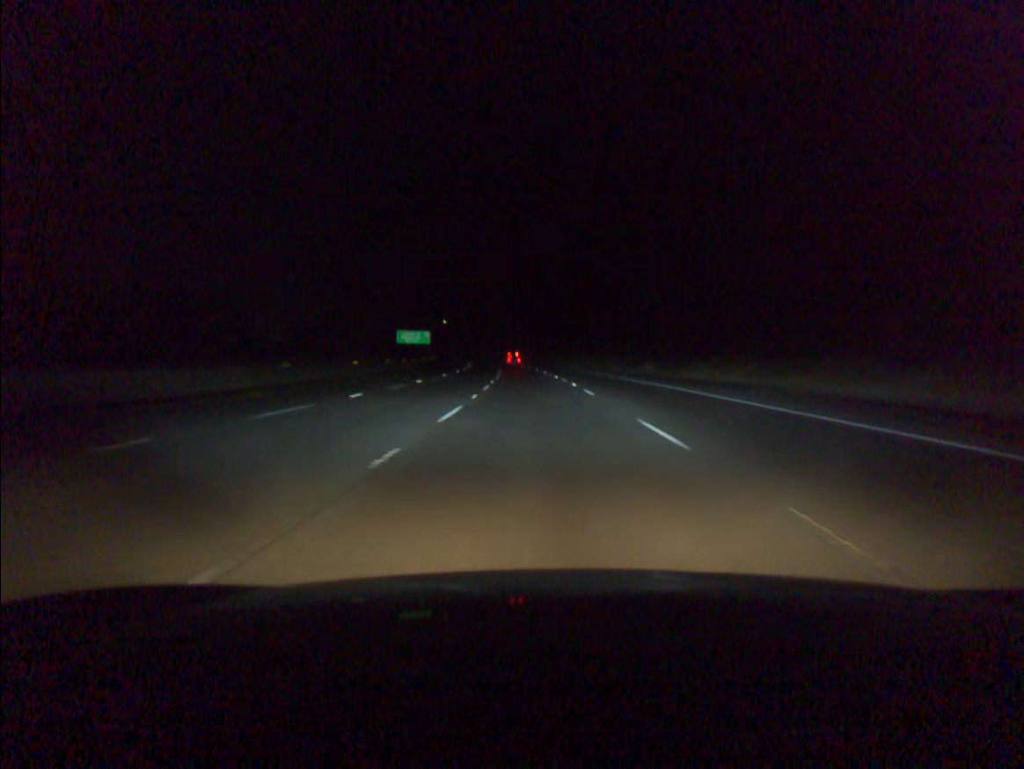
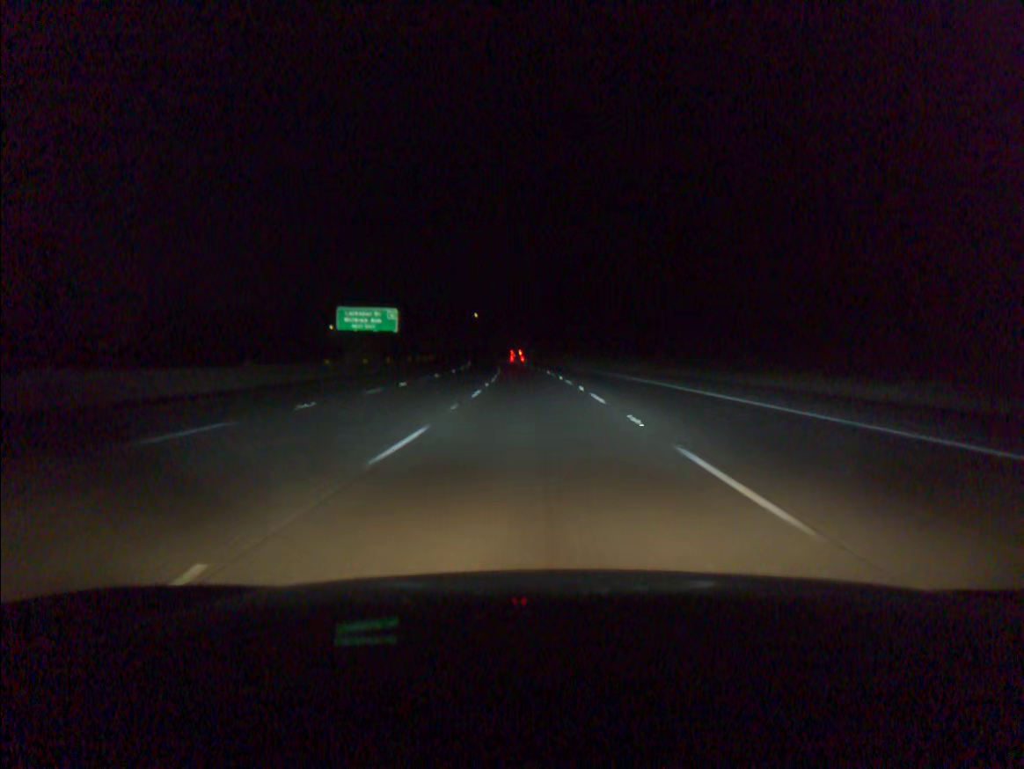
(-2.2, +78.4) m; -3°
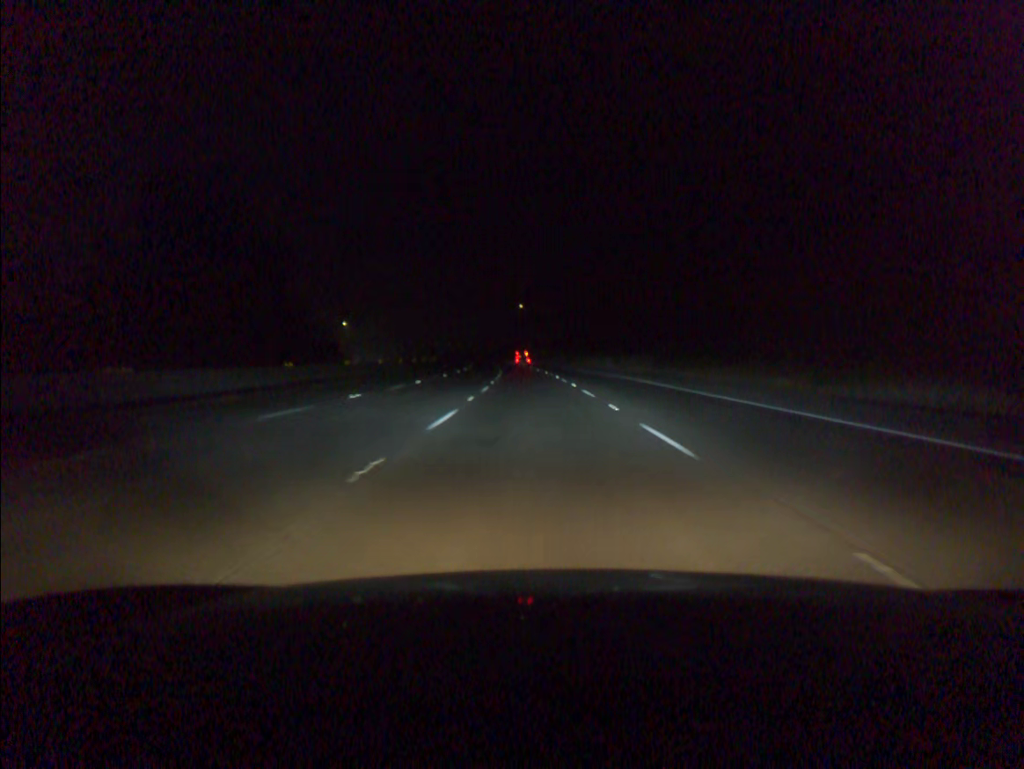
(-3.6, +97.6) m; -4°
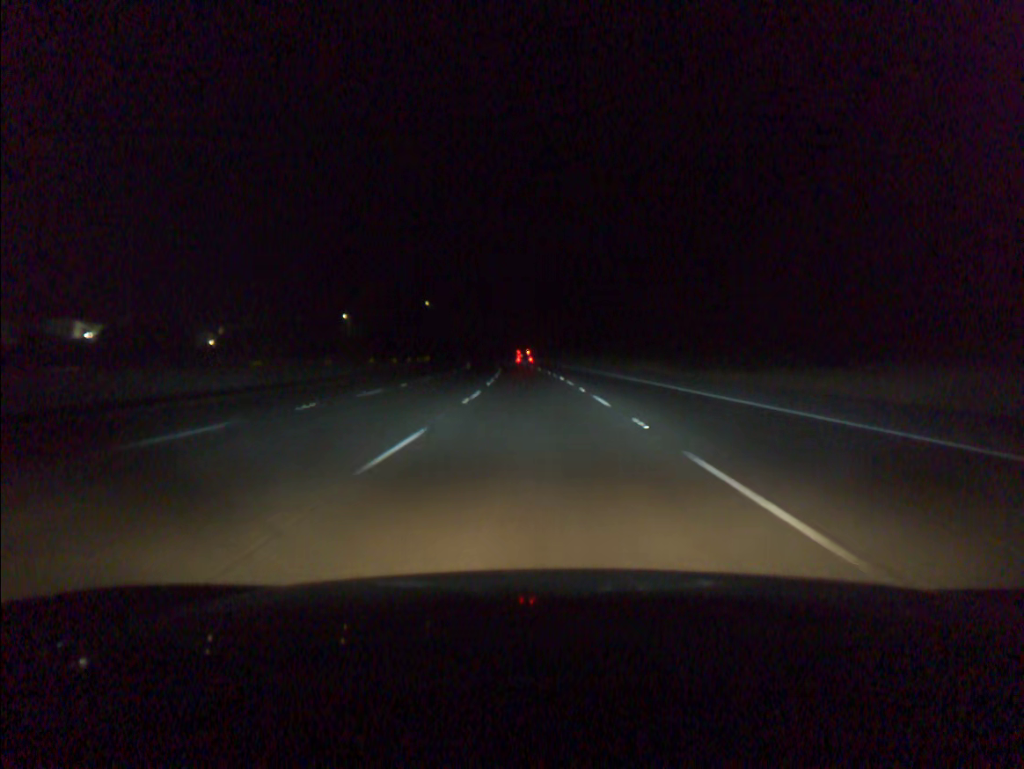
(-2.1, +78.1) m; -3°
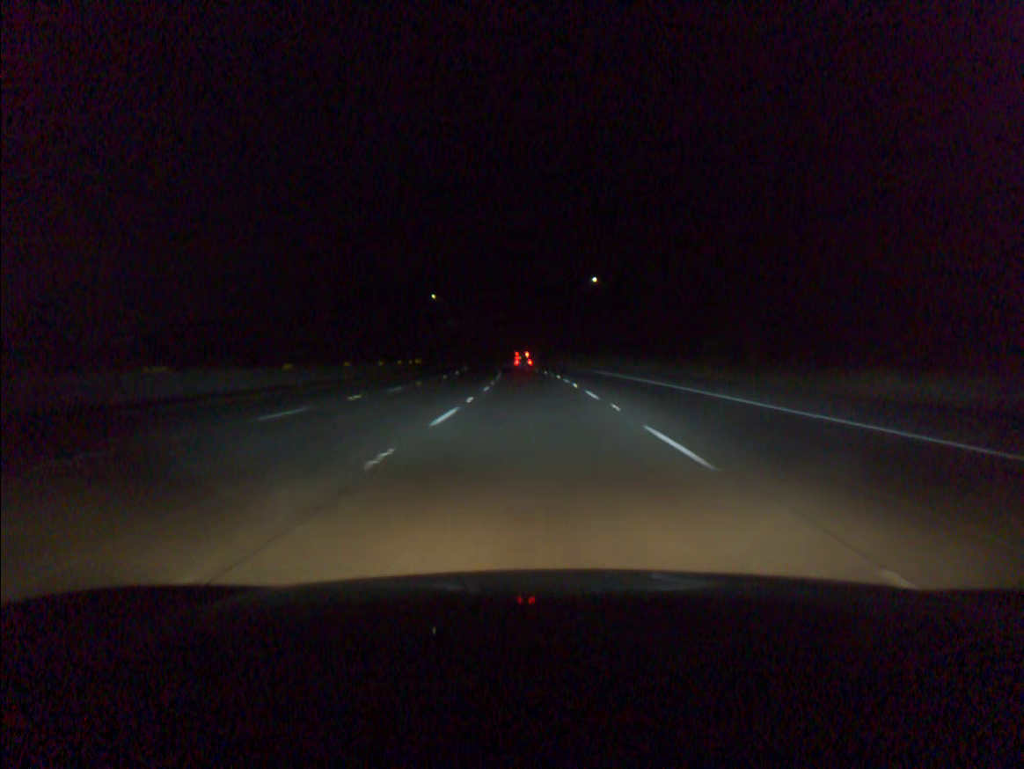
(-0.6, +39.1) m; -2°
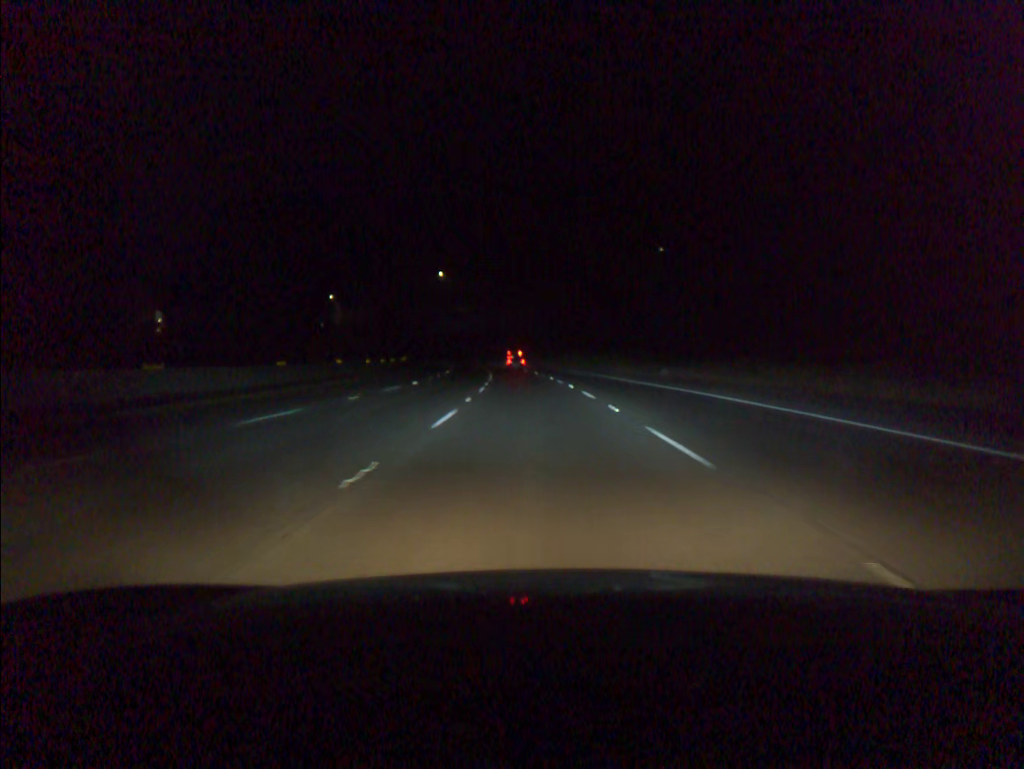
(-1.3, +58.7) m; -3°
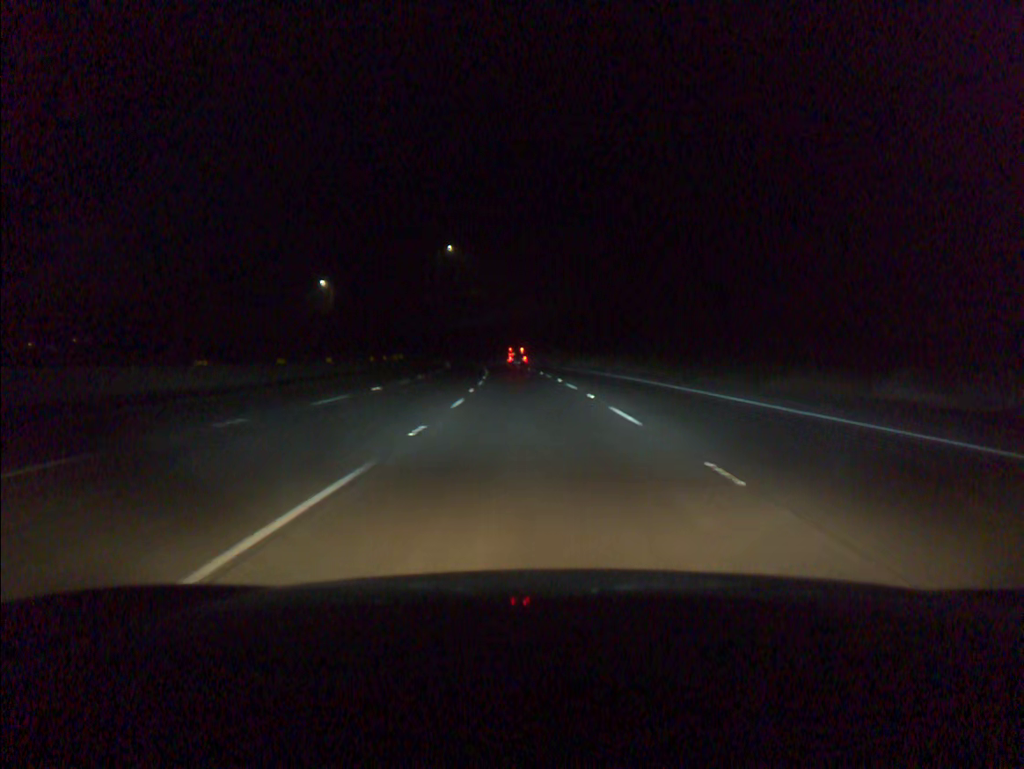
(-0.8, +39.2) m; -2°
